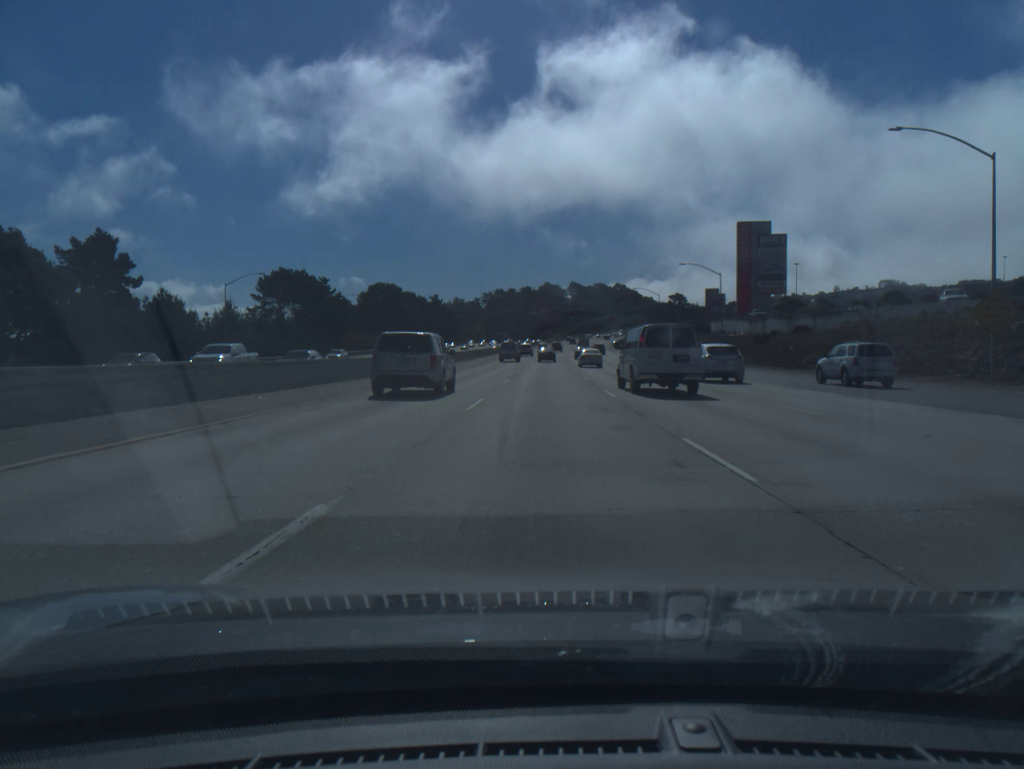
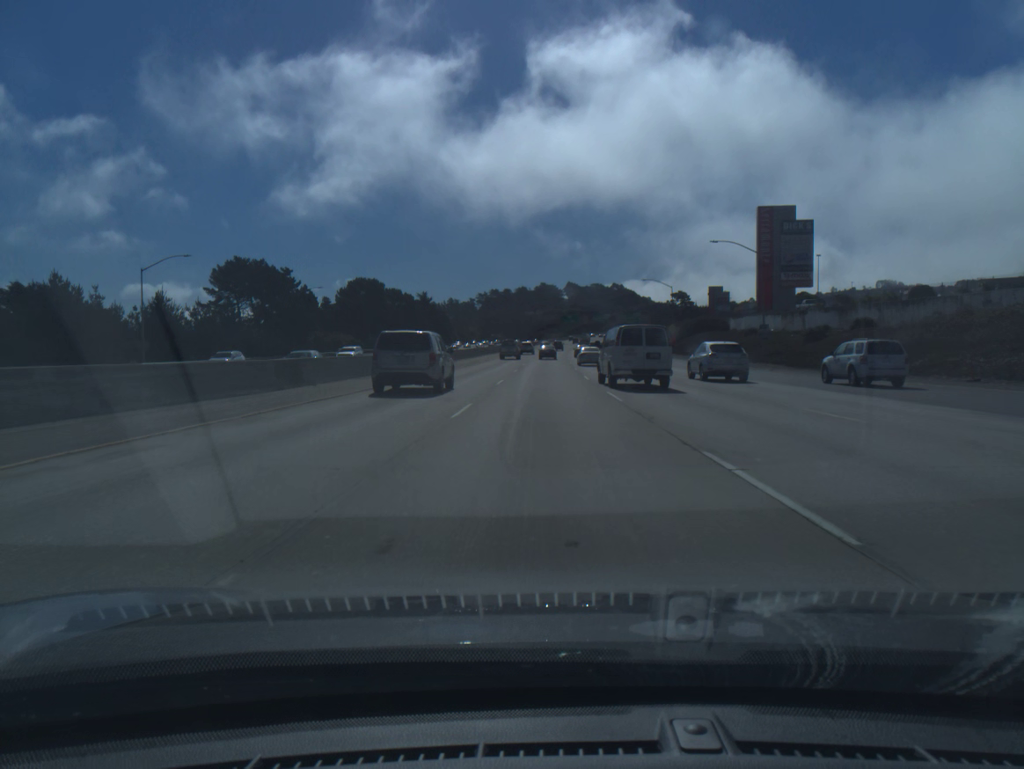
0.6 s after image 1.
(0.0, +17.1) m; 0°
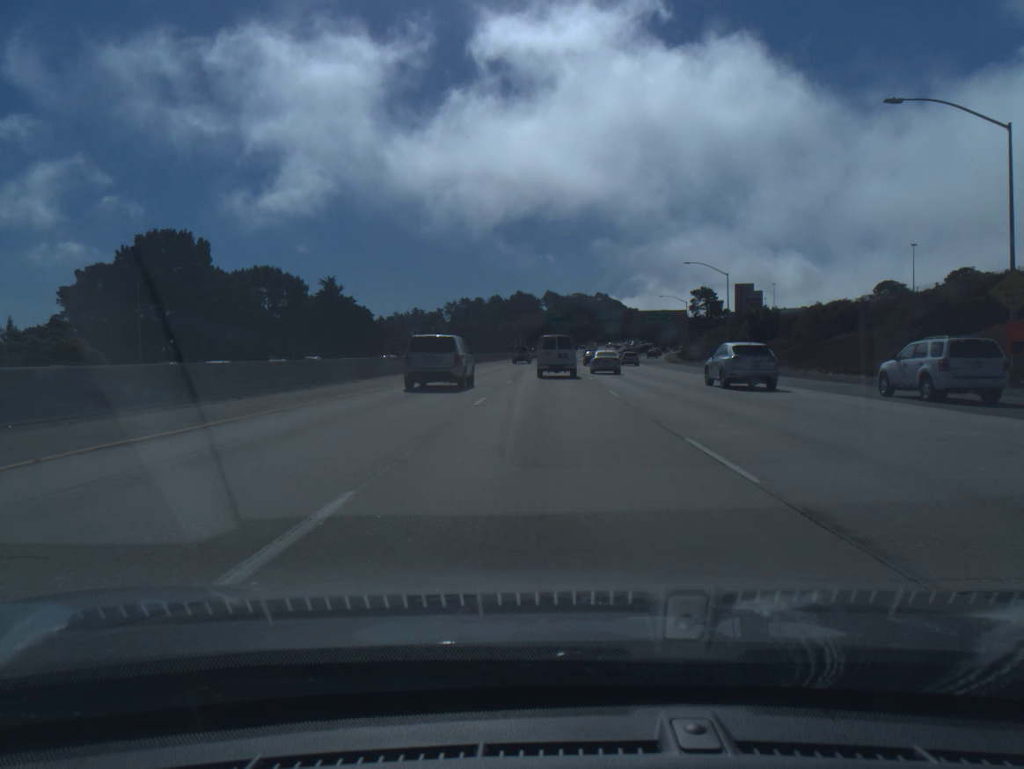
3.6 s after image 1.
(+0.8, +85.2) m; +2°
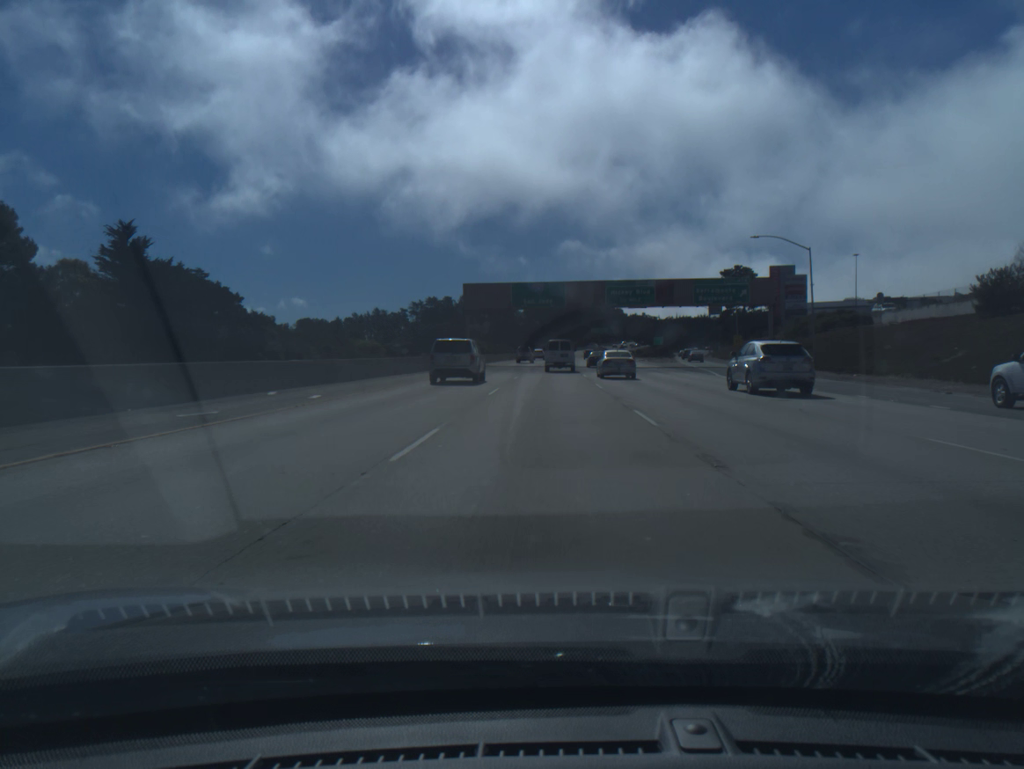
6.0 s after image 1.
(+1.1, +67.3) m; +2°
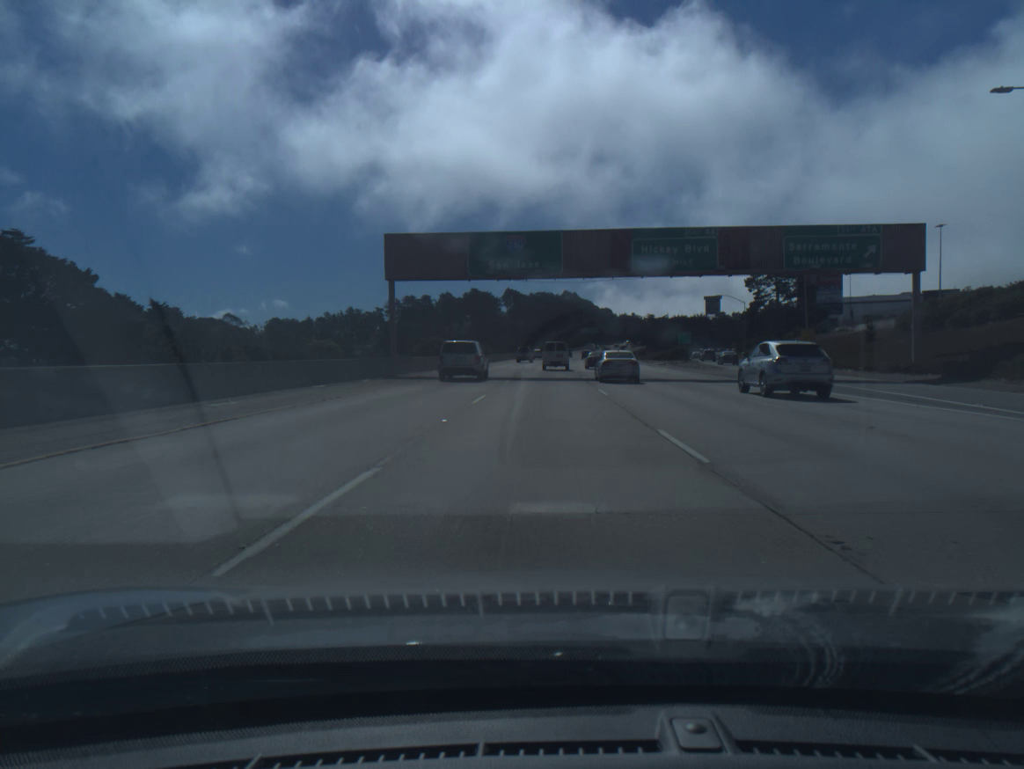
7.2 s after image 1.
(+0.3, +33.6) m; +1°
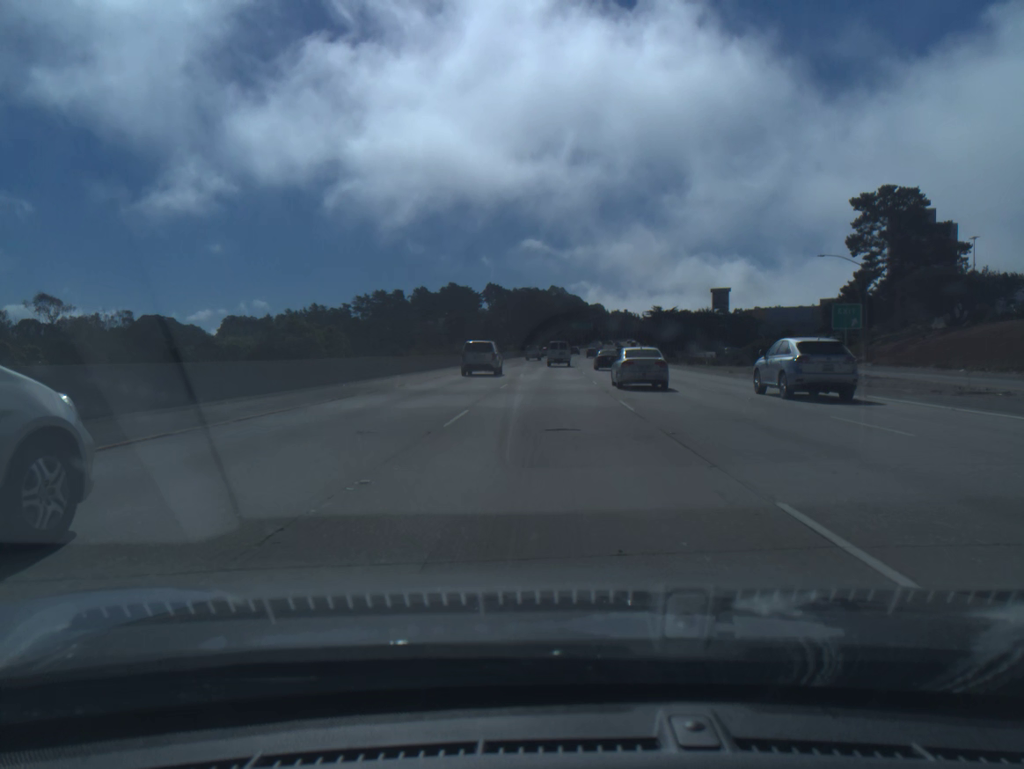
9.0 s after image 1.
(+0.5, +50.3) m; +1°
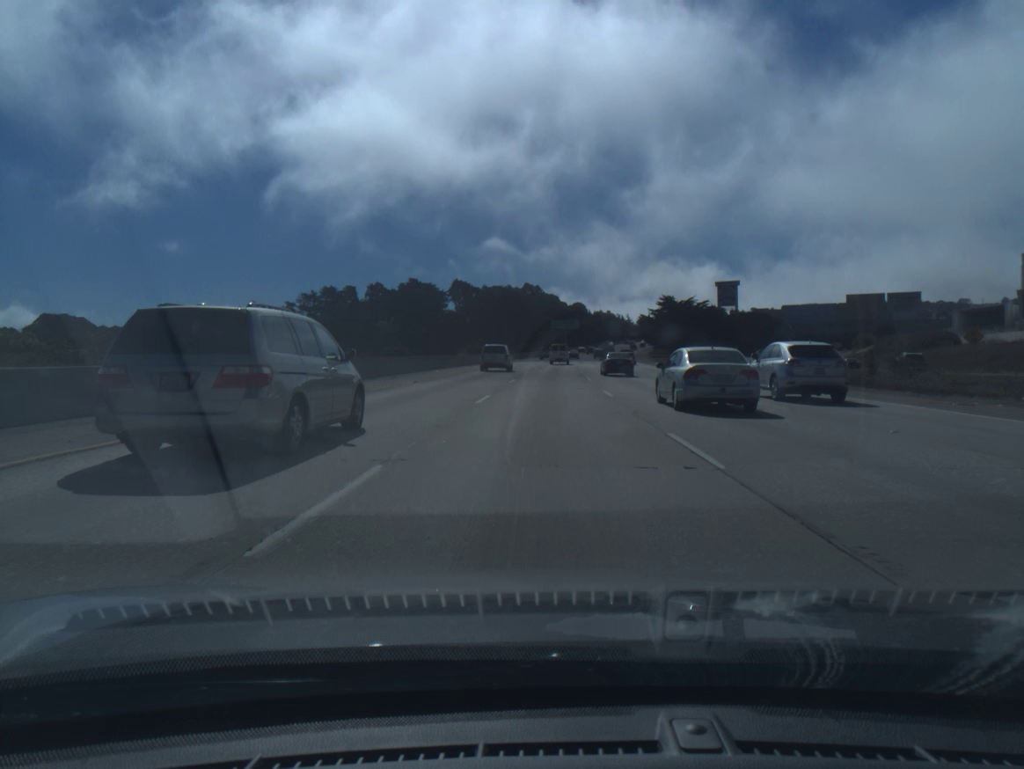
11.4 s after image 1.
(+1.2, +67.3) m; +2°
